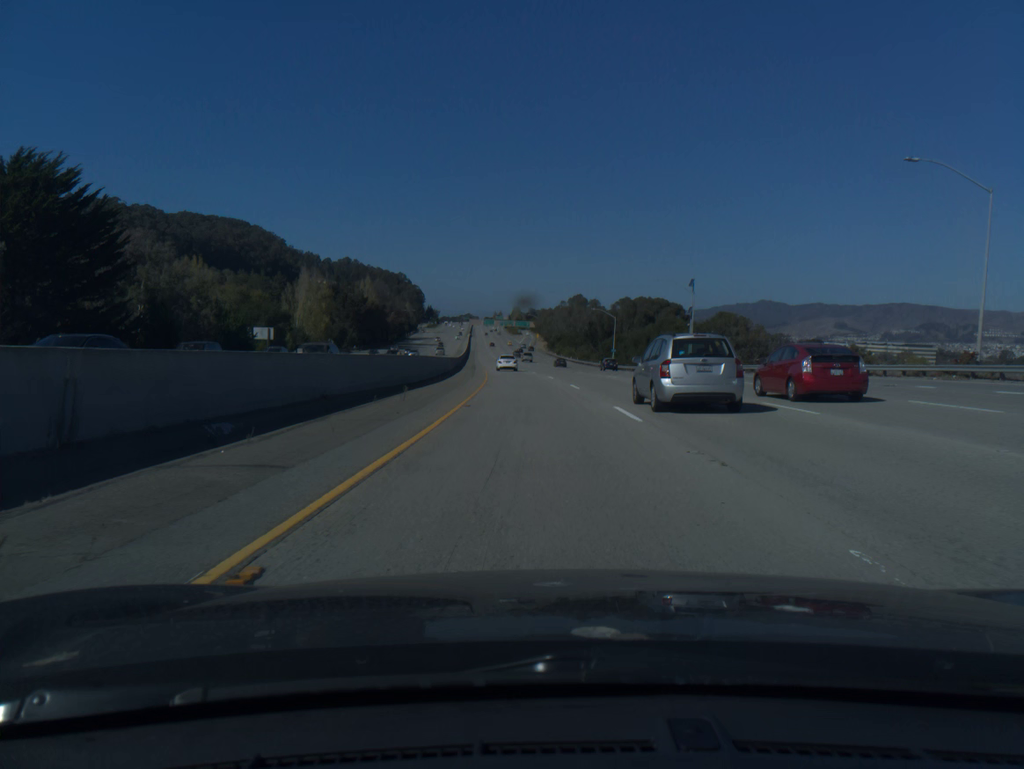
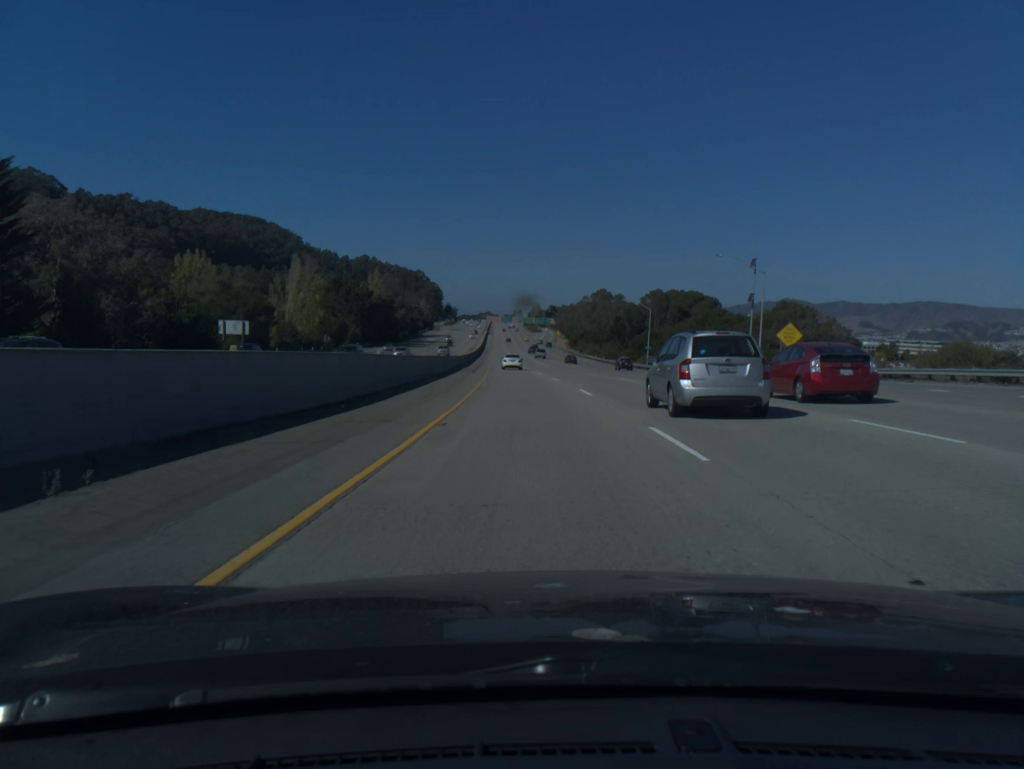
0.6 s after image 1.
(-0.2, +19.8) m; -1°
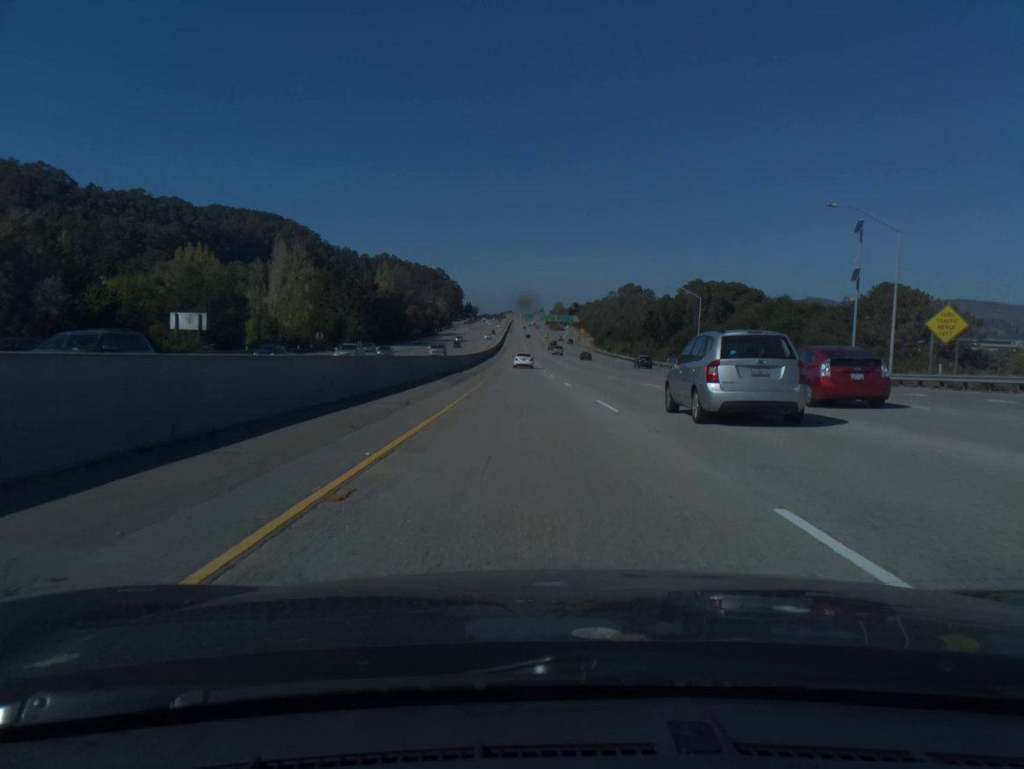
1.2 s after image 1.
(-0.3, +21.4) m; -2°
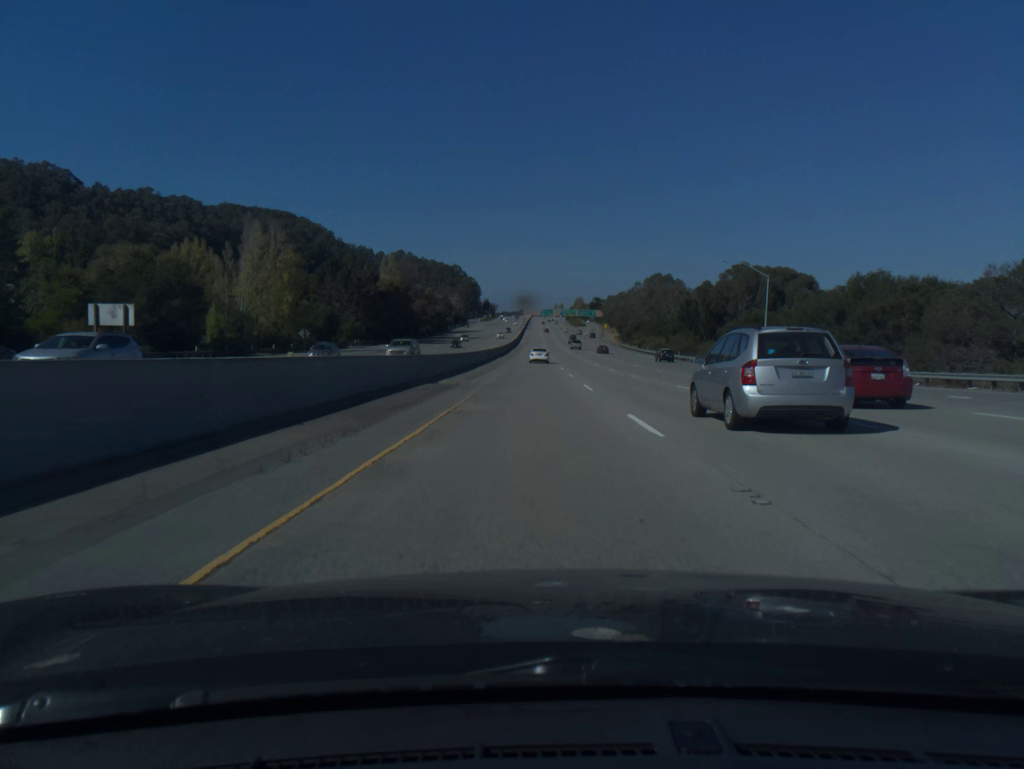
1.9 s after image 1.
(-0.3, +19.8) m; -1°
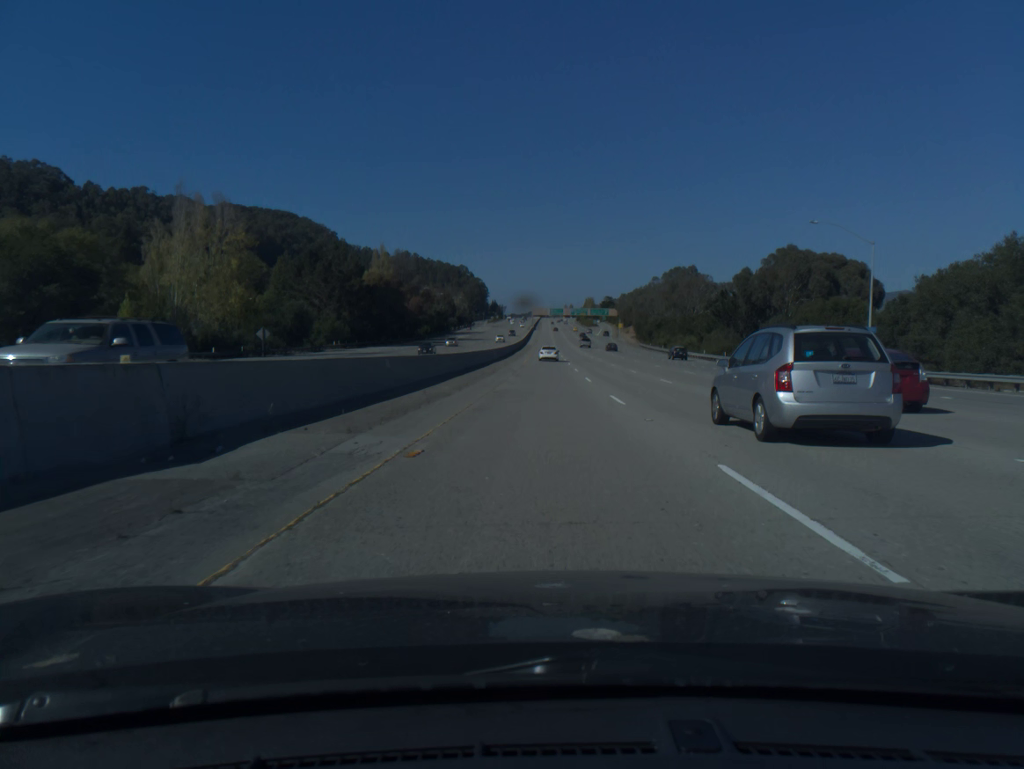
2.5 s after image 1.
(-0.2, +21.5) m; -1°
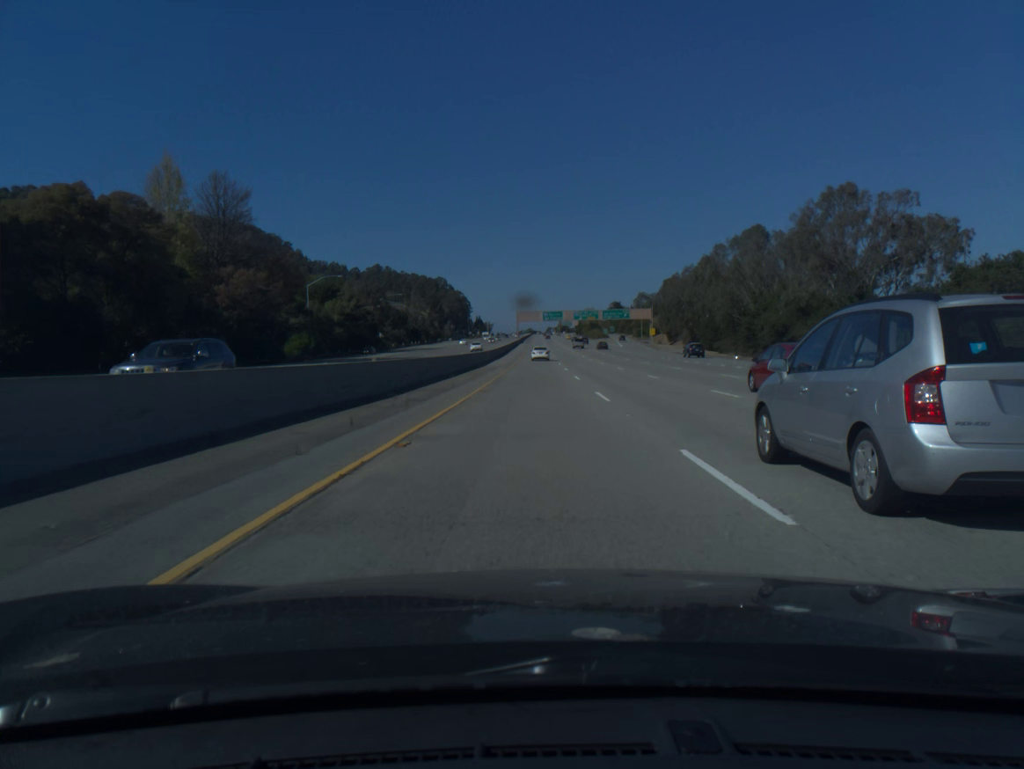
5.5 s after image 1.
(+0.7, +101.4) m; 0°
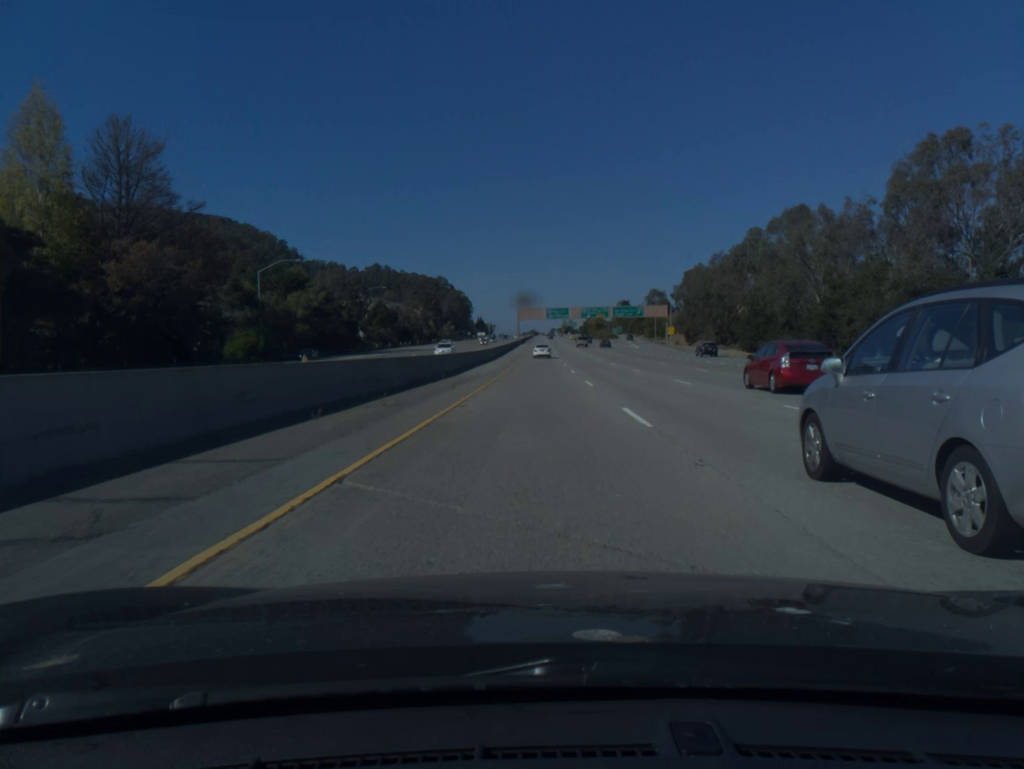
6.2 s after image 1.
(0.0, +21.7) m; 0°
